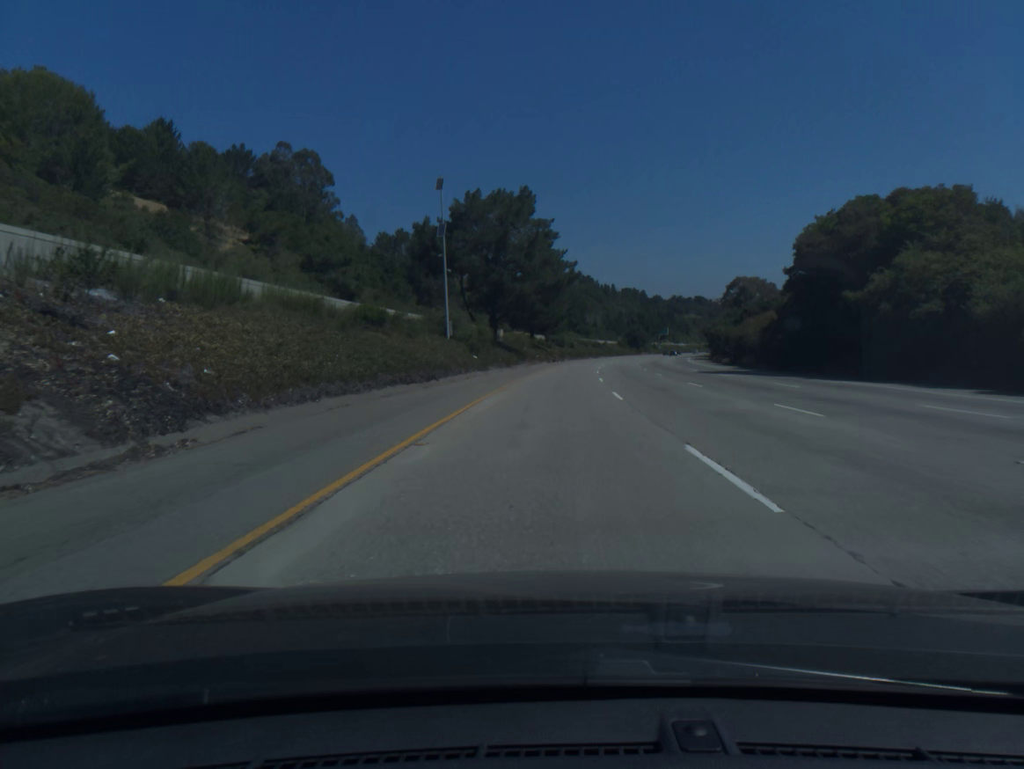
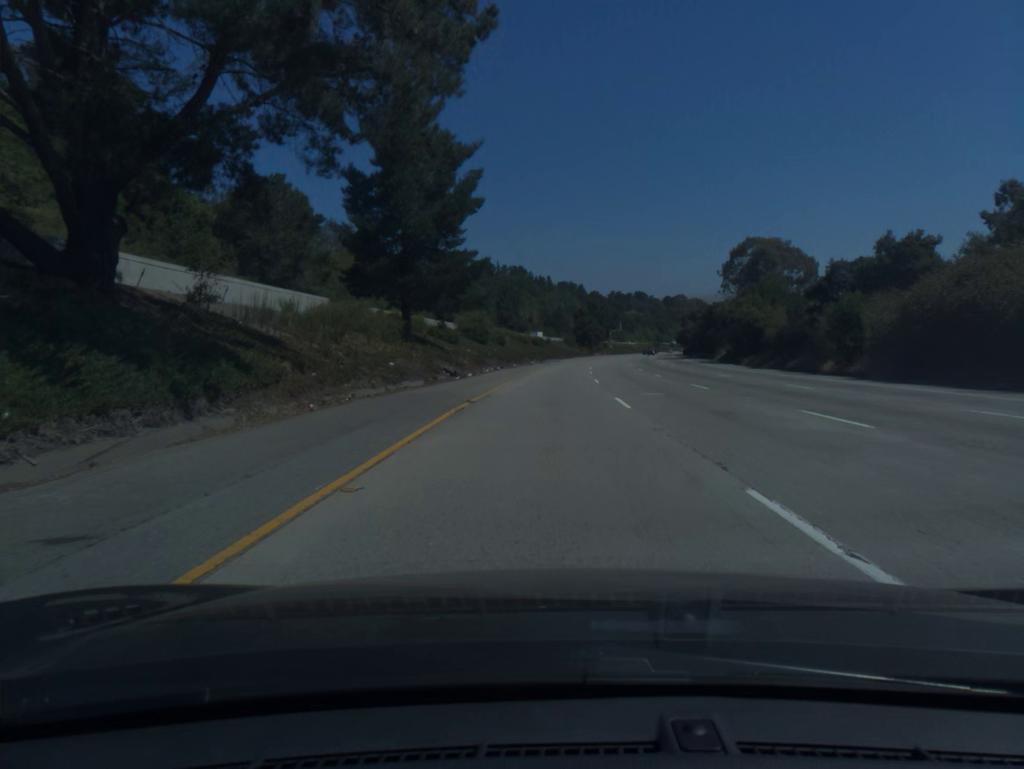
(+2.8, +61.6) m; +5°
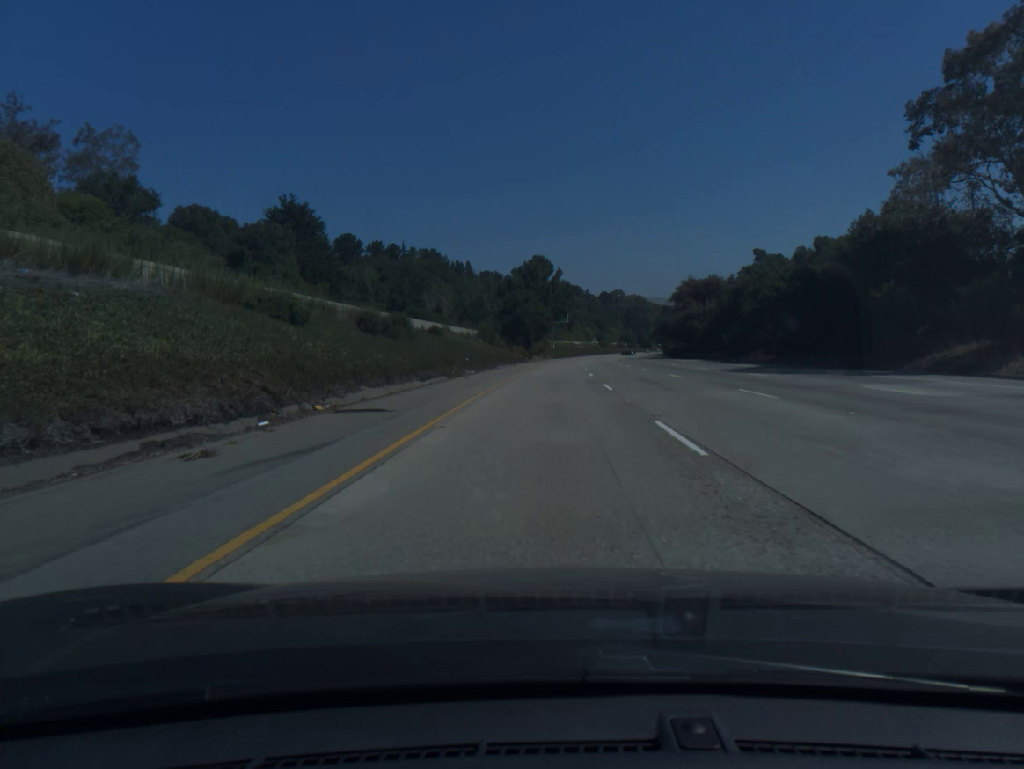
(+3.8, +82.0) m; +5°
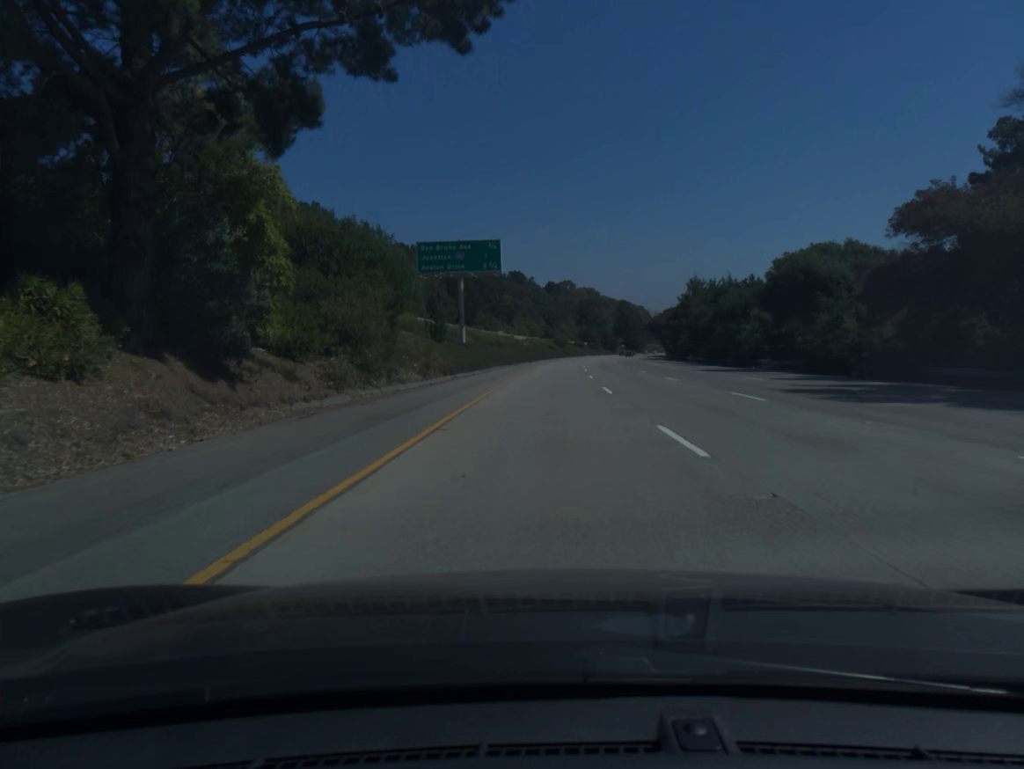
(+4.1, +102.5) m; +4°
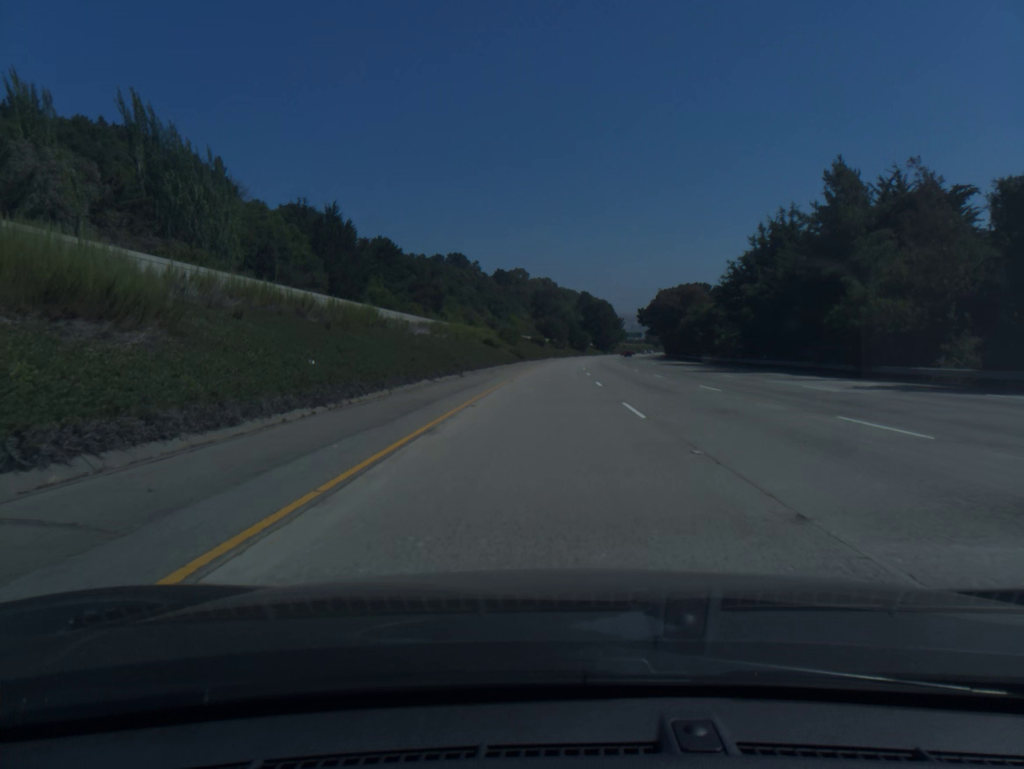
(+2.5, +82.0) m; +3°
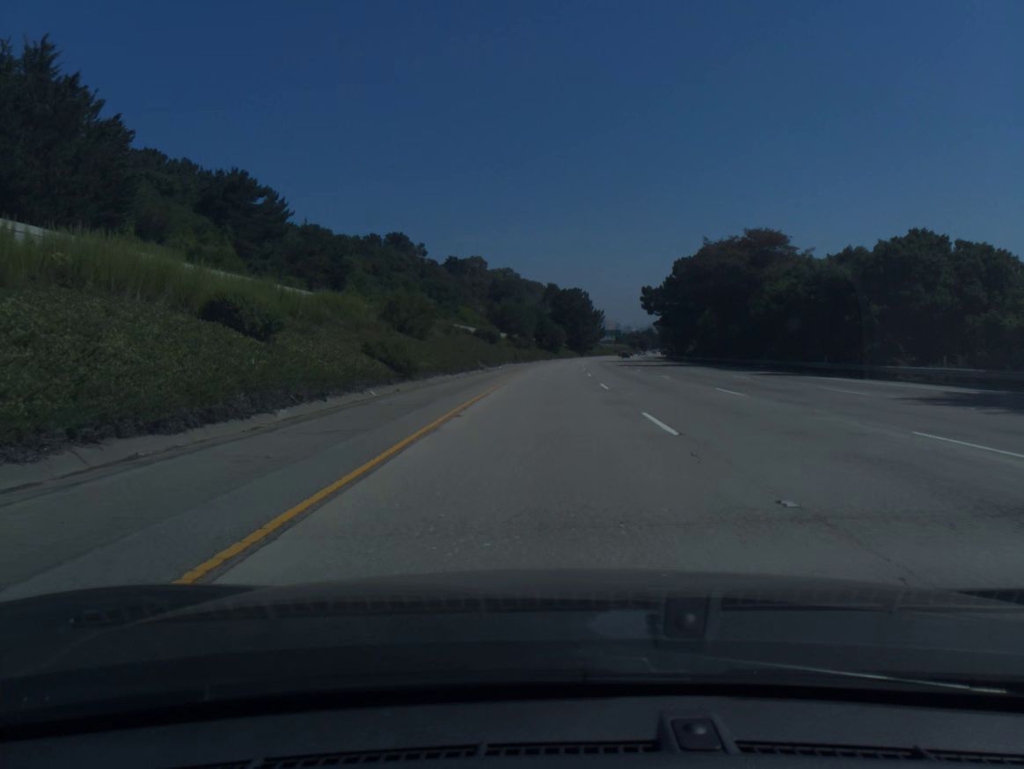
(+1.5, +61.5) m; +3°
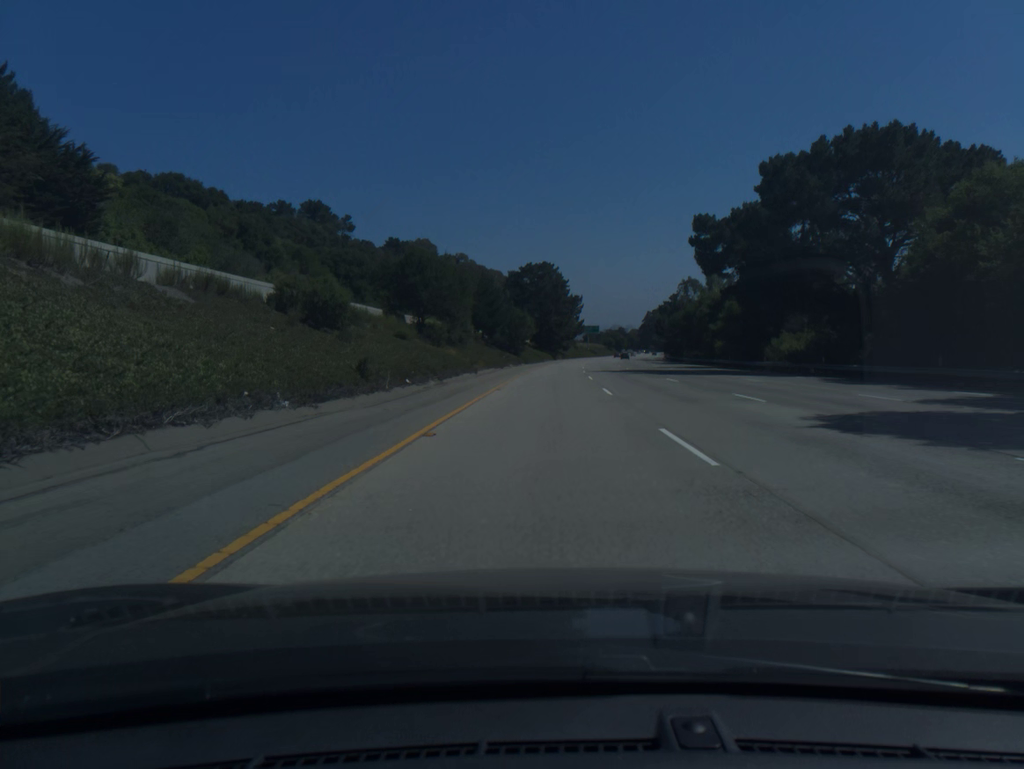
(+1.5, +61.5) m; +3°
